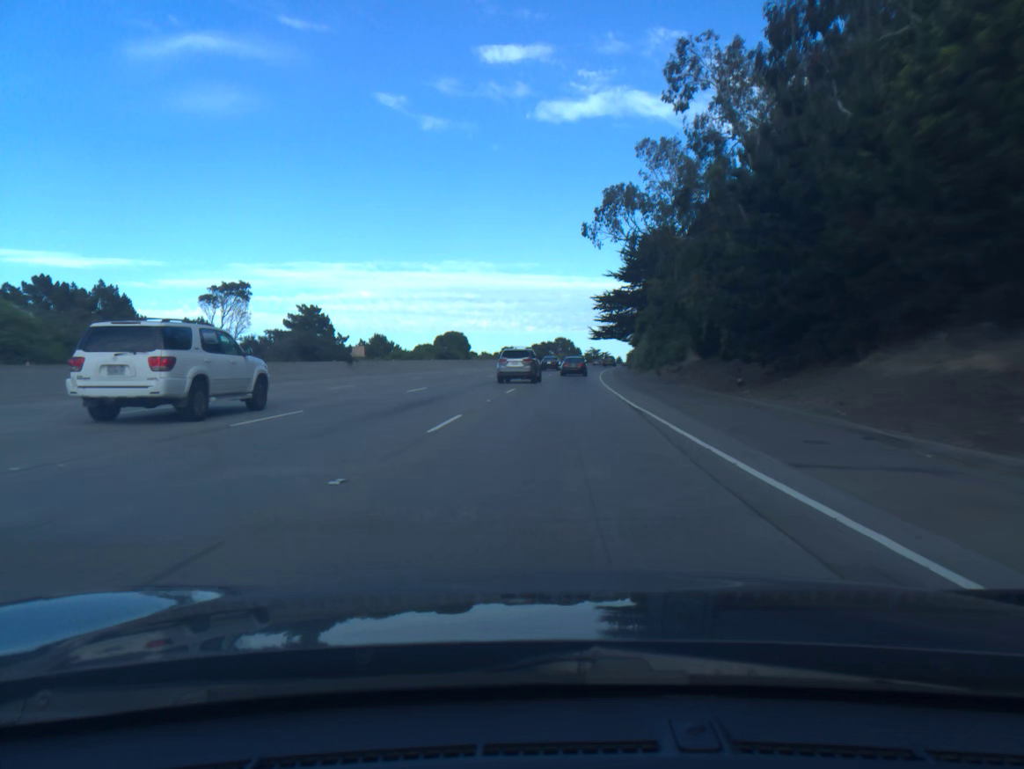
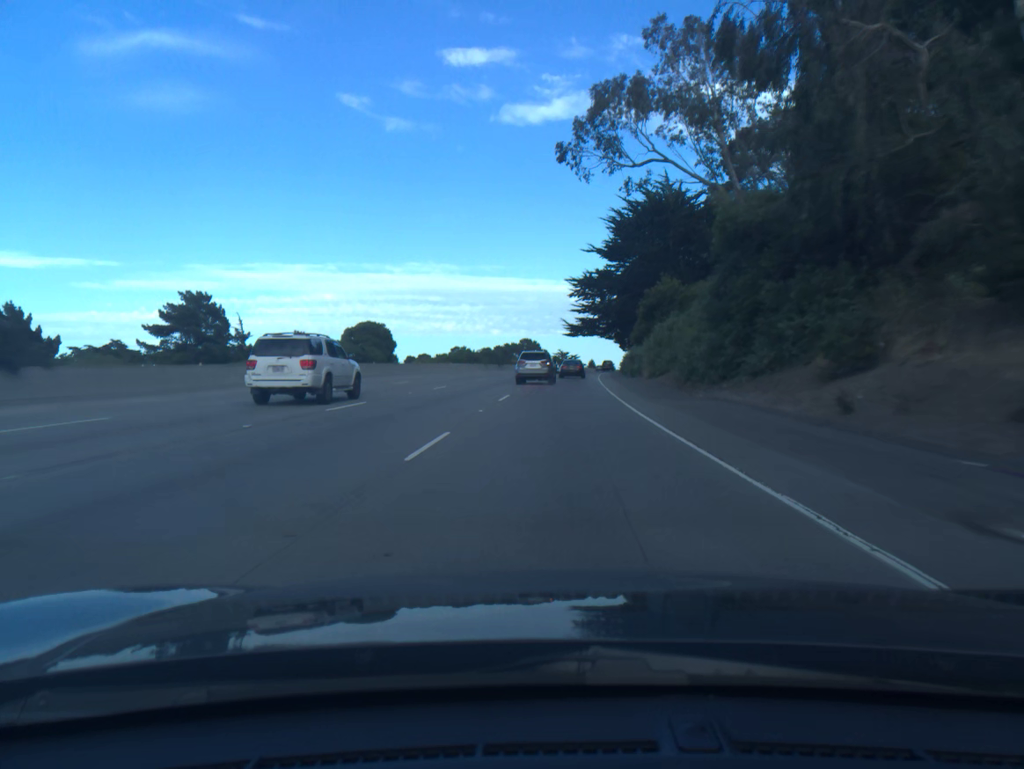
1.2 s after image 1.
(+0.7, +32.7) m; +3°
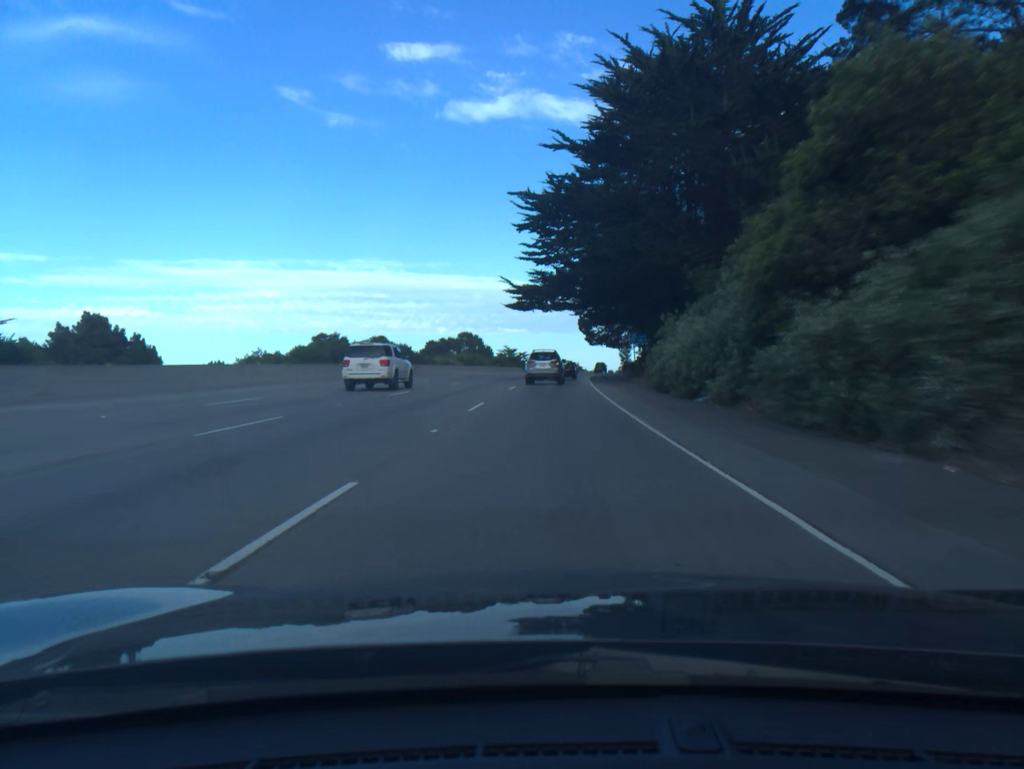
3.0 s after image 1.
(+1.7, +49.0) m; +4°
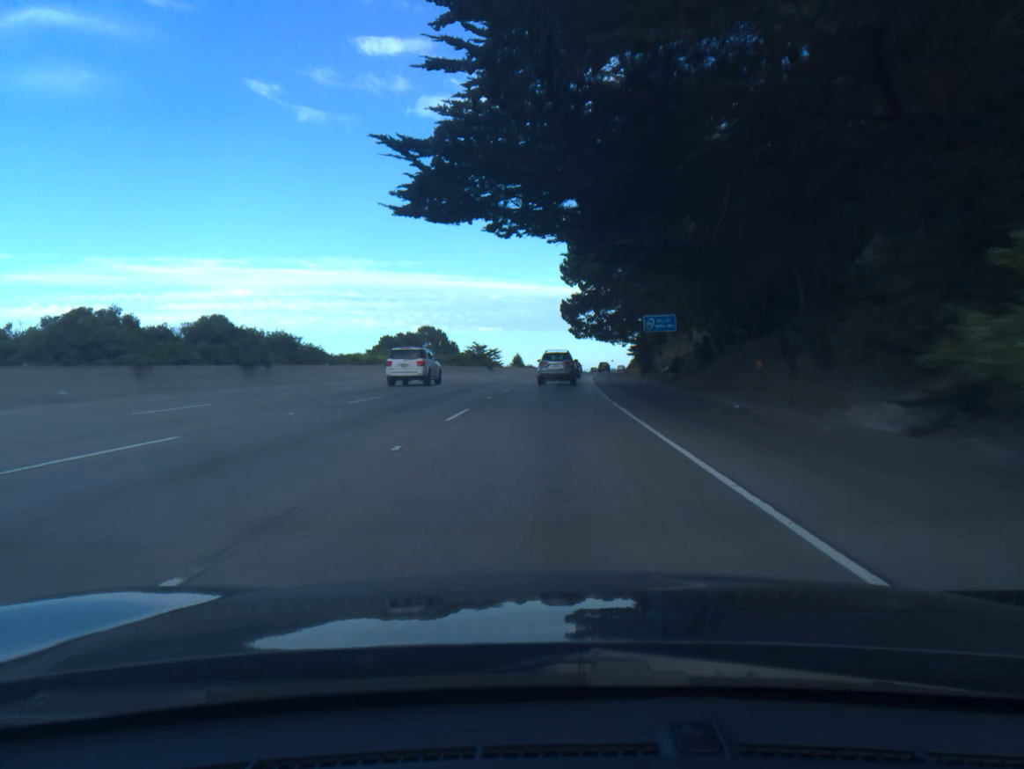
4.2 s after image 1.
(+0.5, +32.5) m; +2°
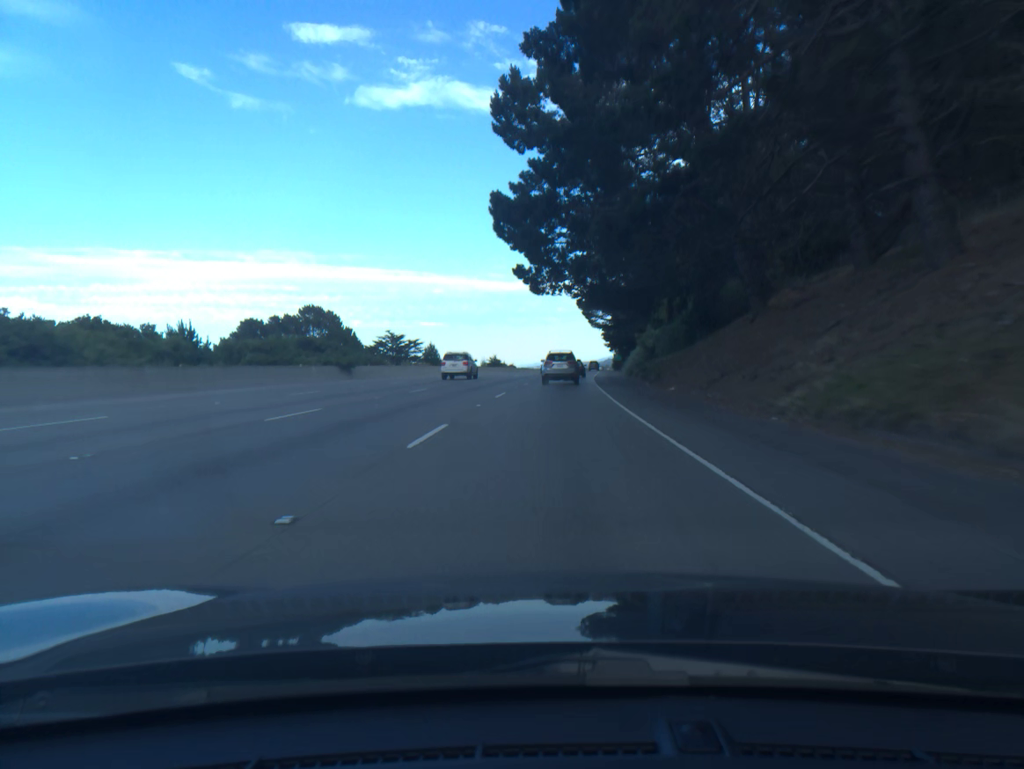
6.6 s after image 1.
(+2.0, +63.1) m; +4°
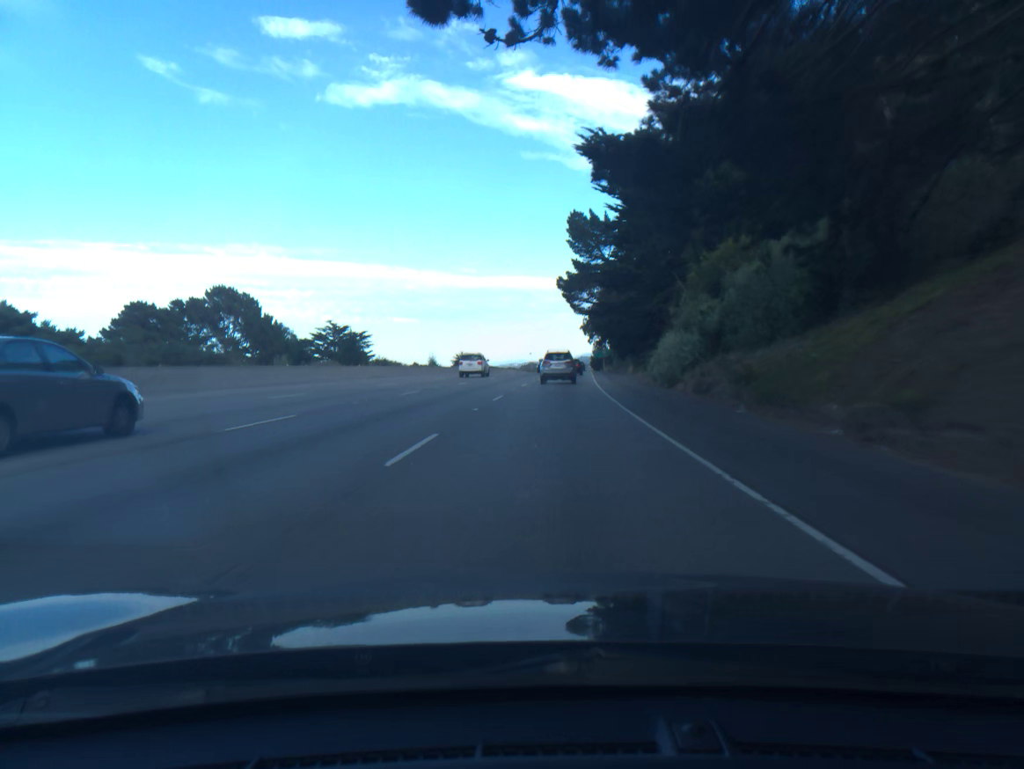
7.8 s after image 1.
(+0.5, +31.0) m; +2°
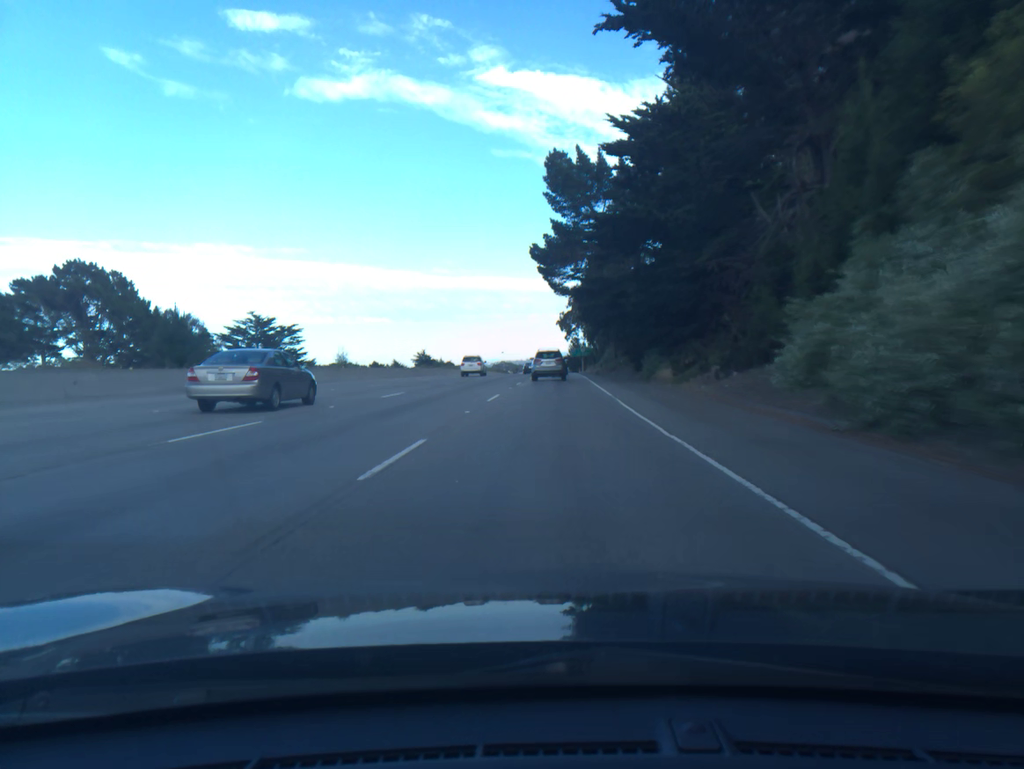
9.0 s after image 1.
(+0.5, +30.6) m; +2°
